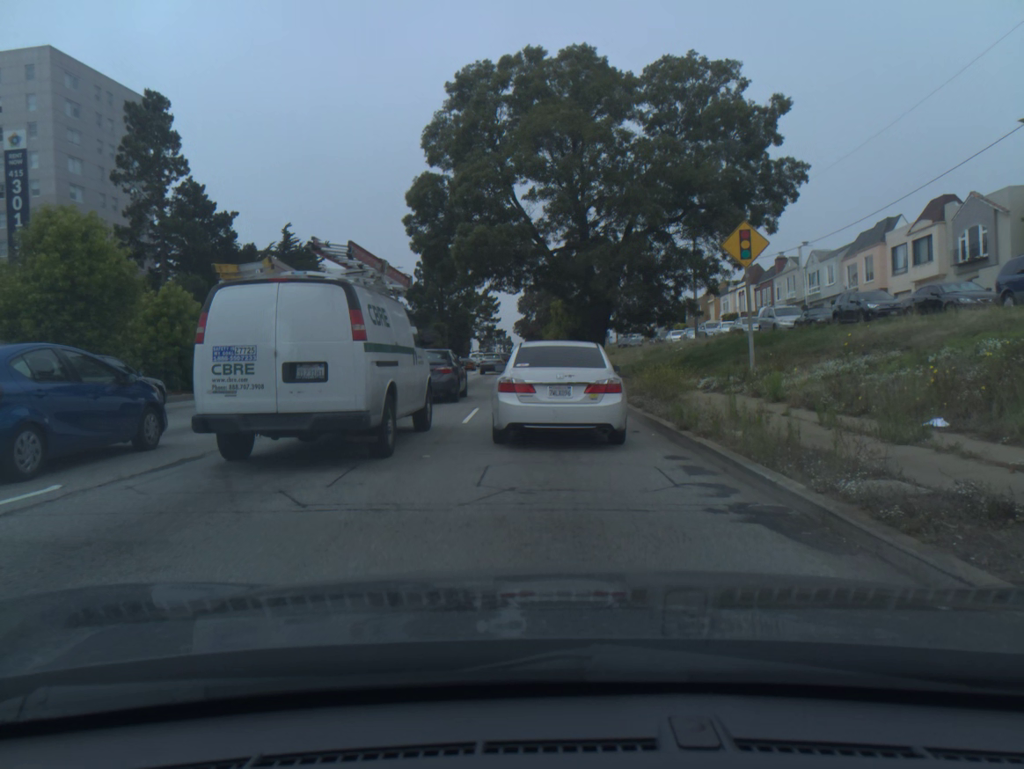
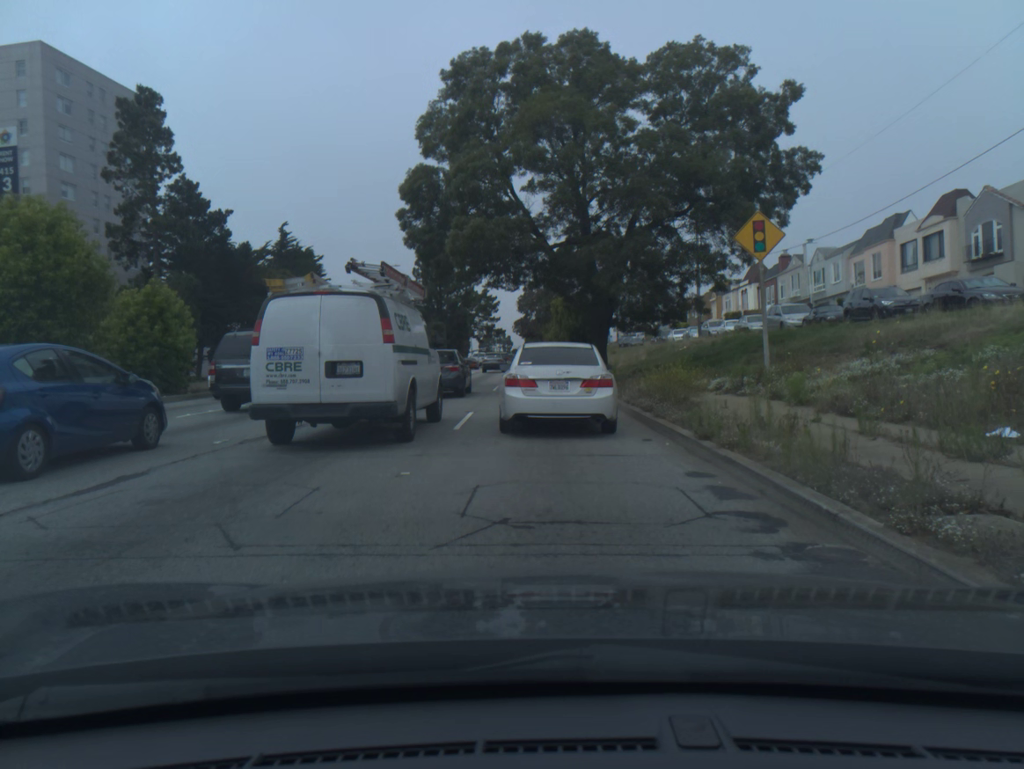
(0.0, +1.4) m; +1°
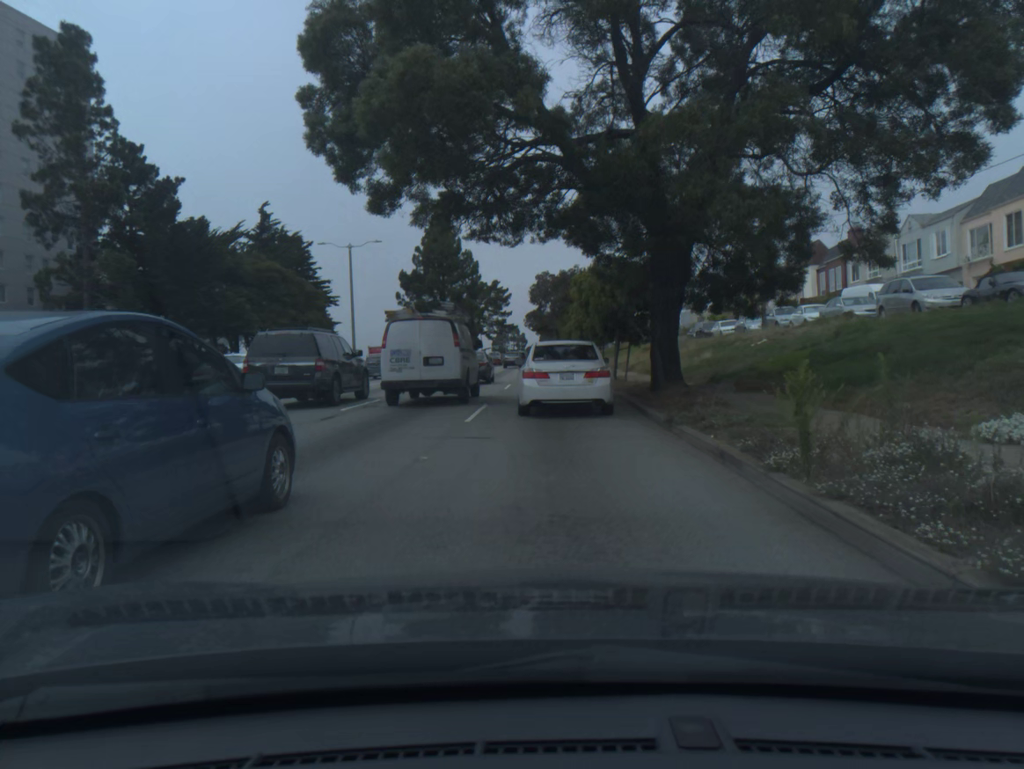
(0.0, +13.5) m; -1°
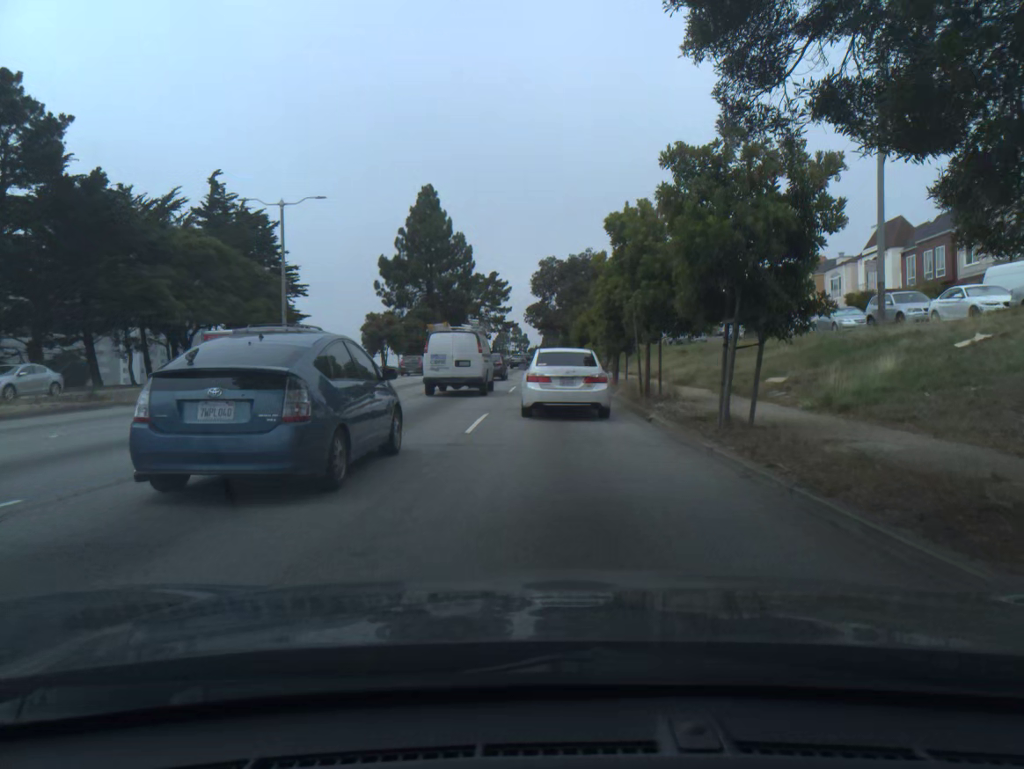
(-0.1, +15.4) m; -1°
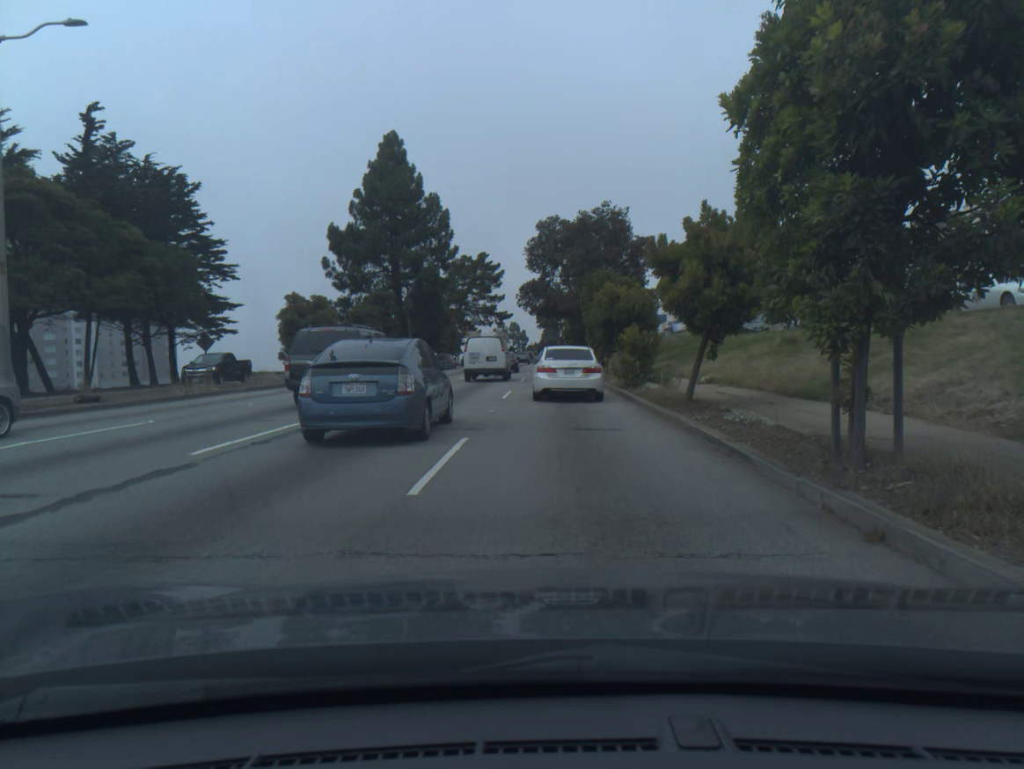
(0.0, +21.1) m; 0°
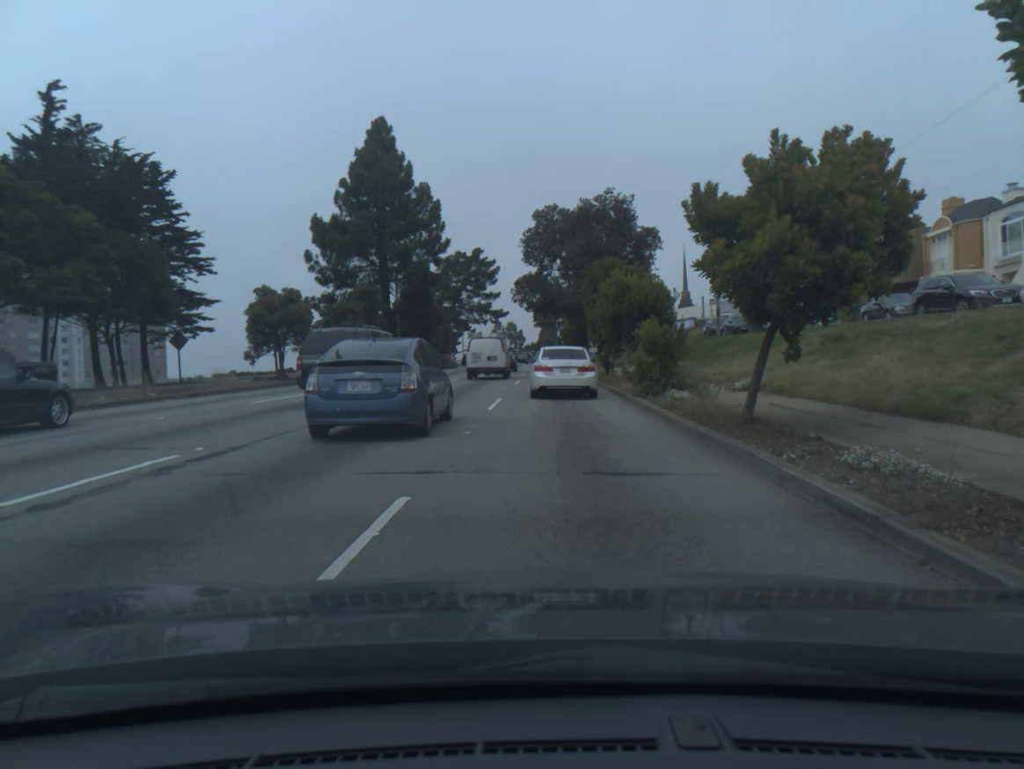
(0.0, +4.7) m; 0°
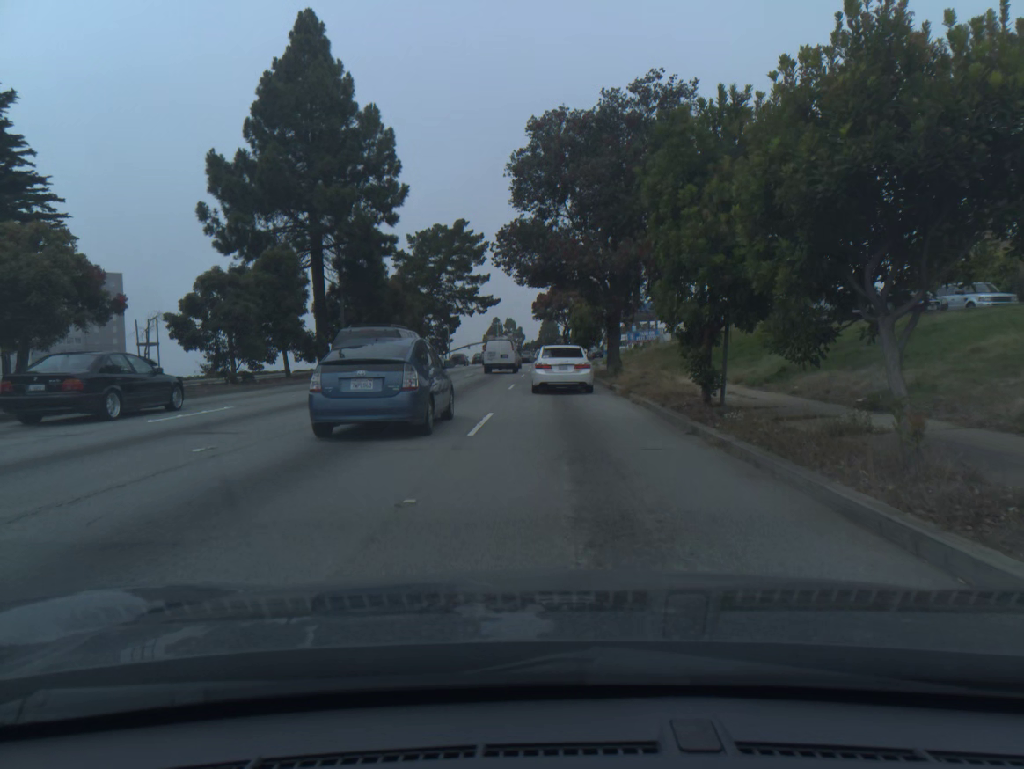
(+0.1, +20.2) m; 0°
